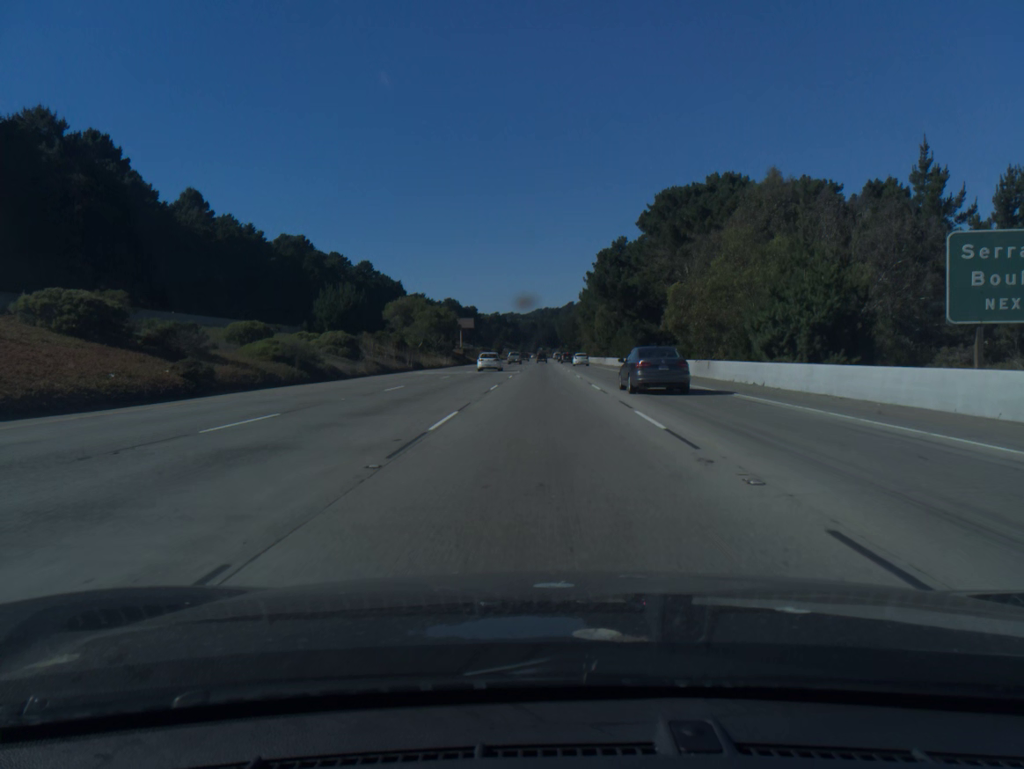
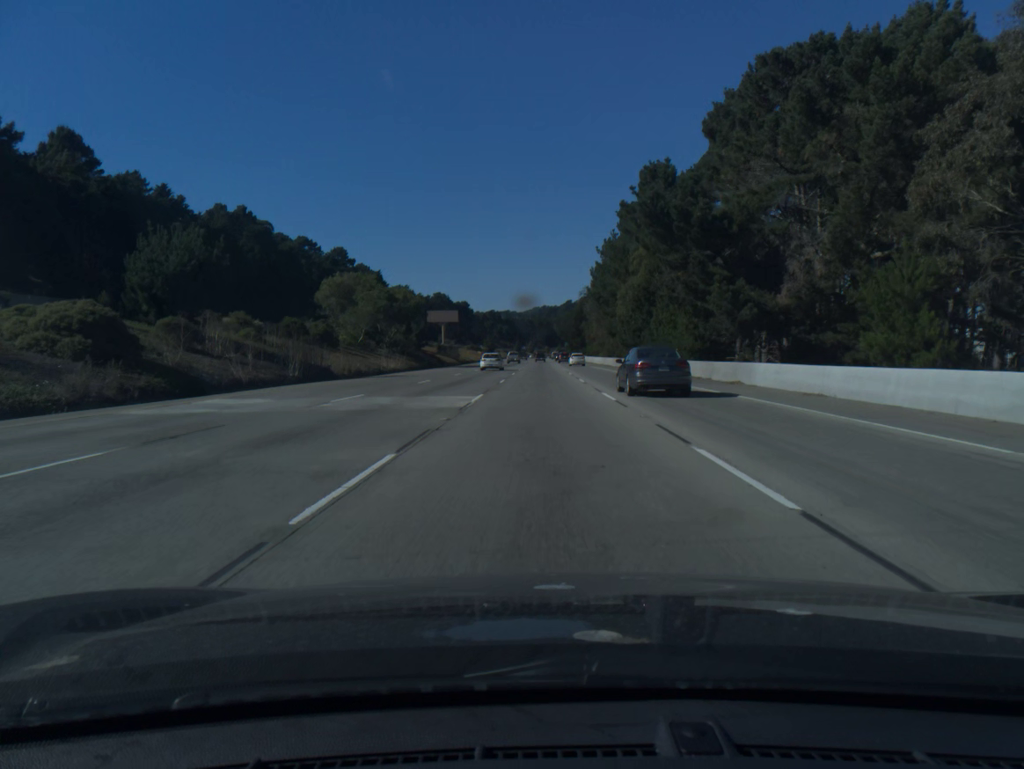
(0.0, +35.7) m; 0°
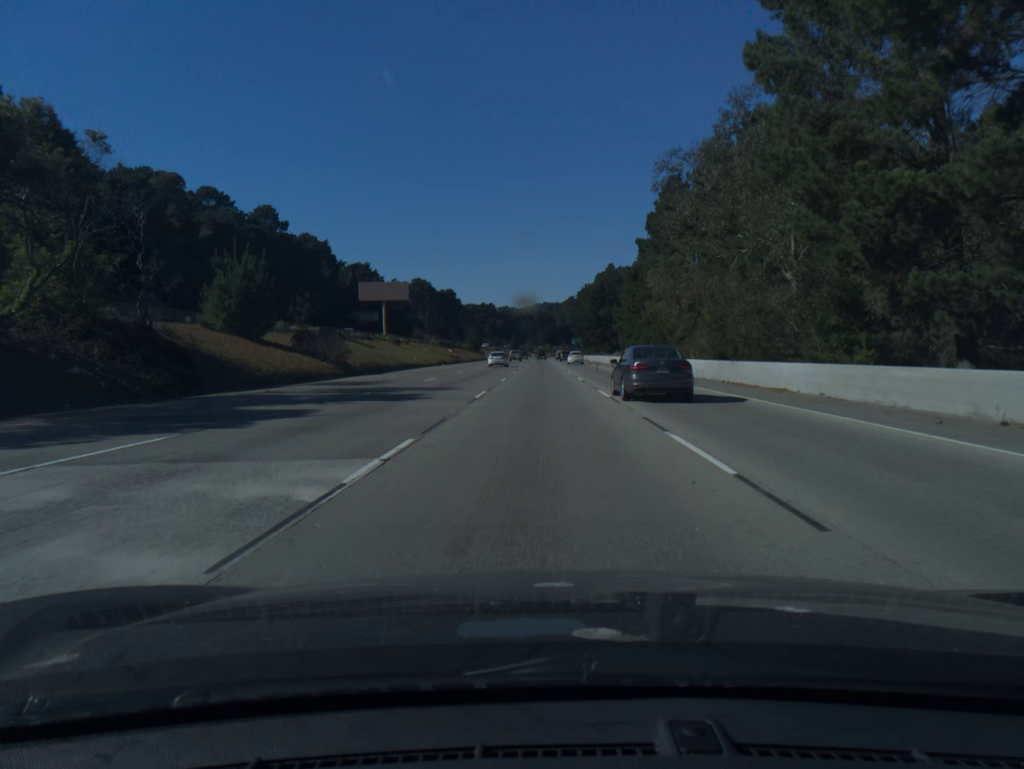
(0.0, +71.3) m; 0°
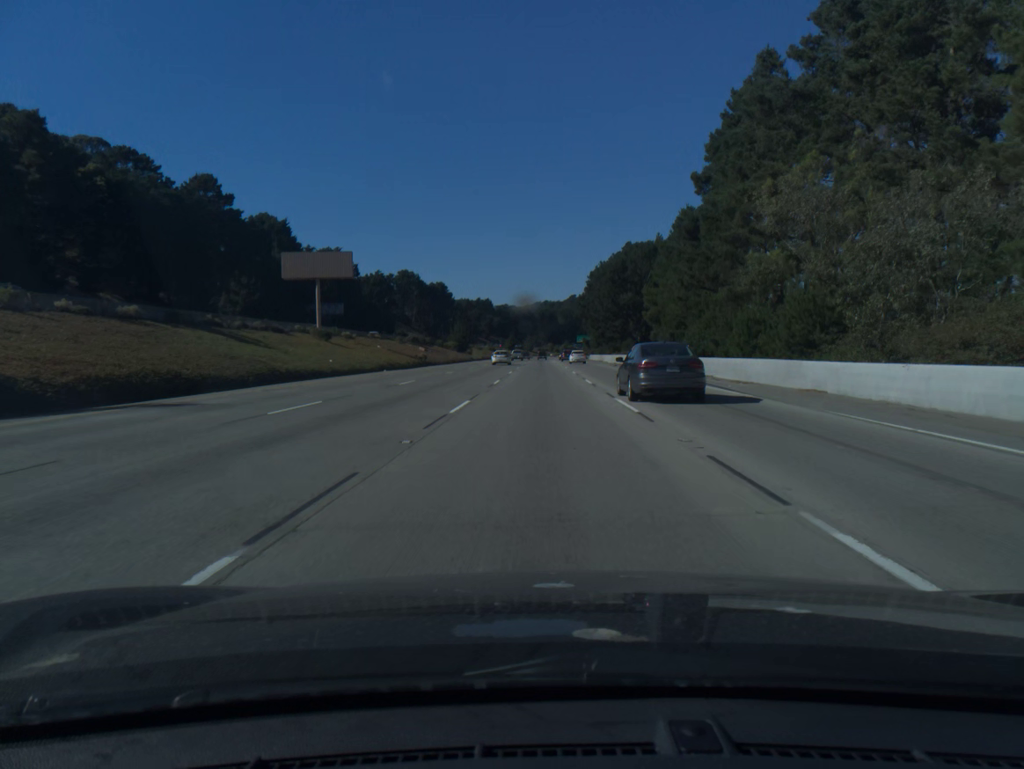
(0.0, +35.7) m; 0°
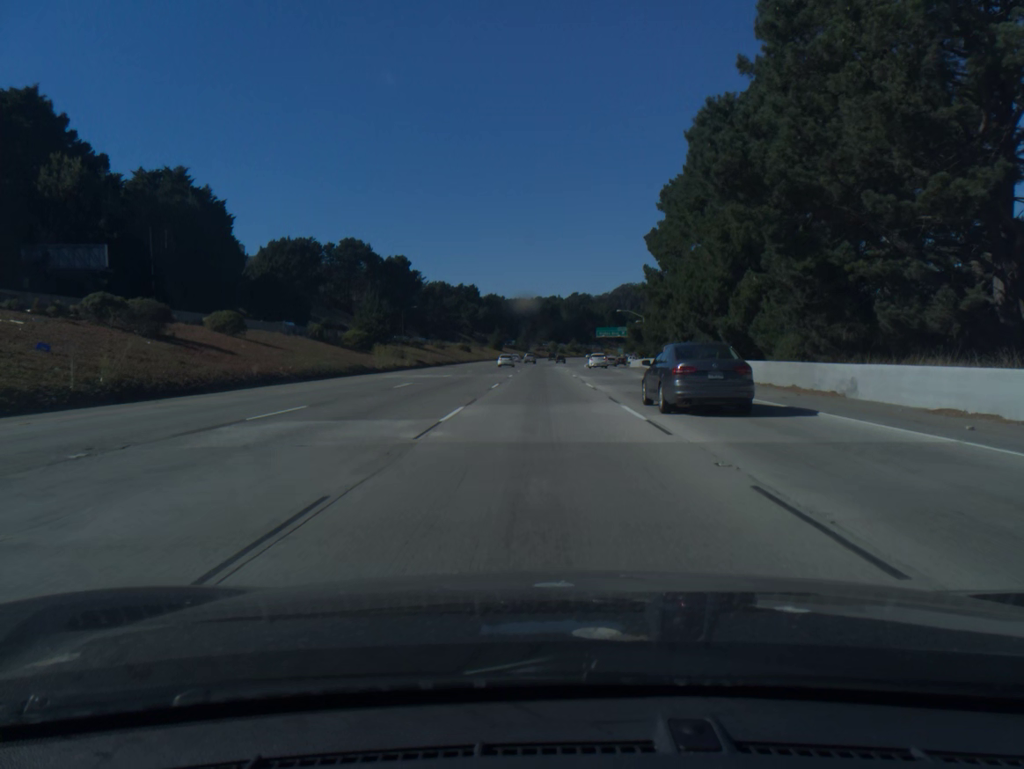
(0.0, +89.1) m; 0°
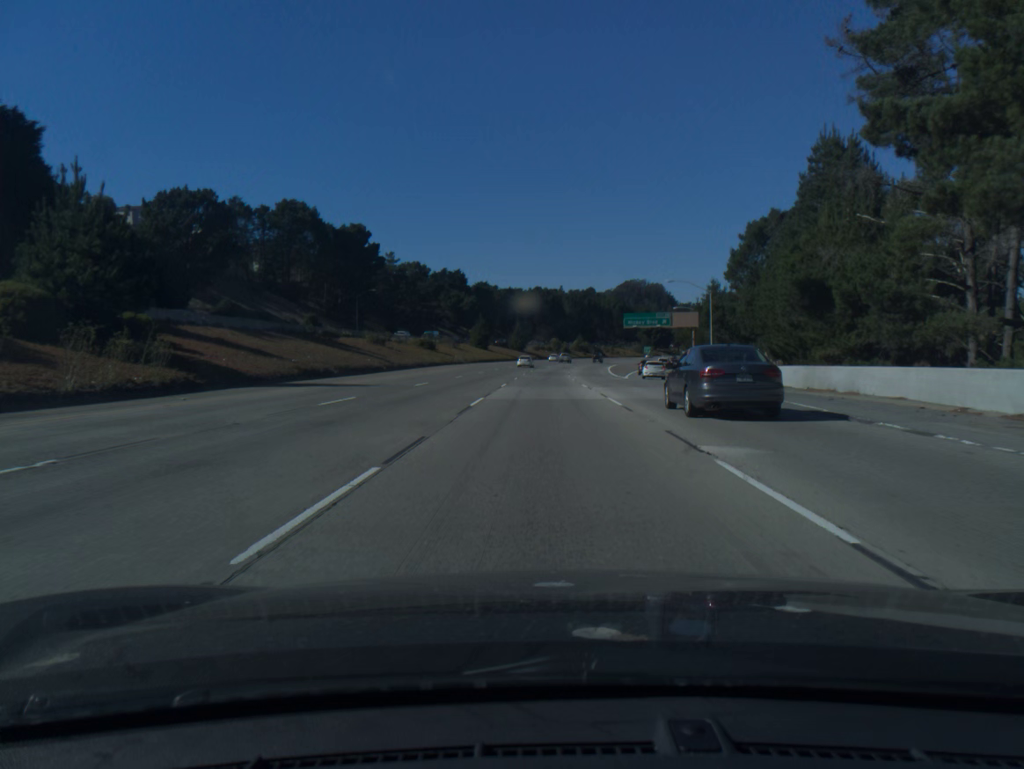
(0.0, +53.4) m; 0°
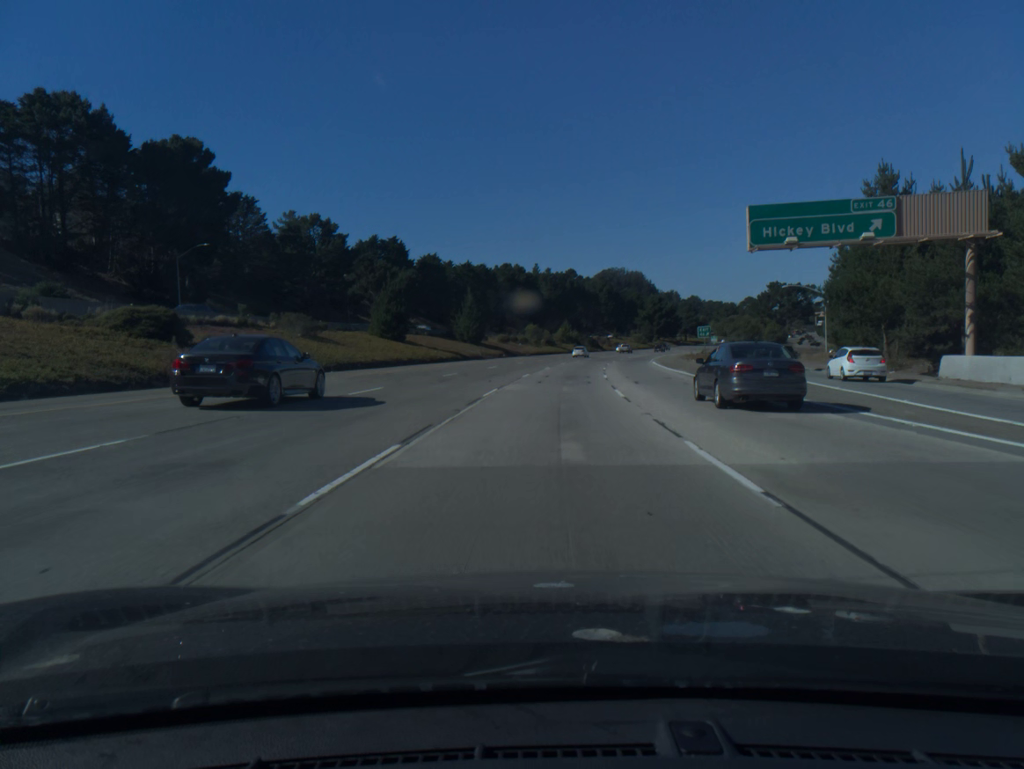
(+0.6, +71.3) m; +2°
